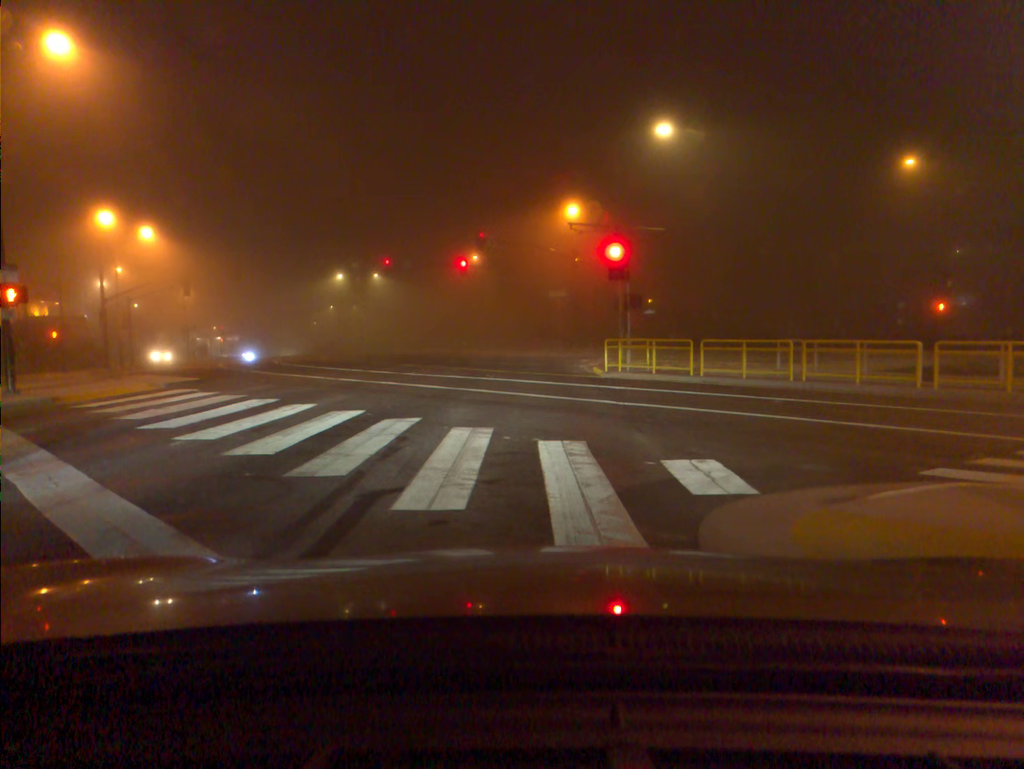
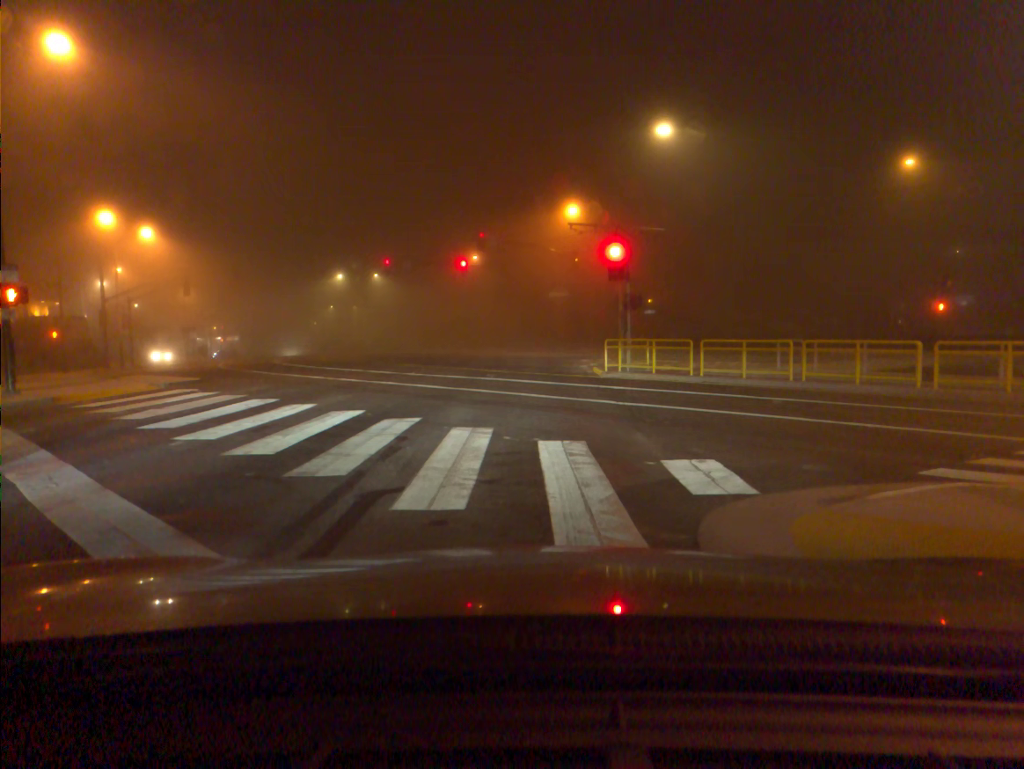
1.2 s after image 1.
(0.0, 0.0) m; 0°
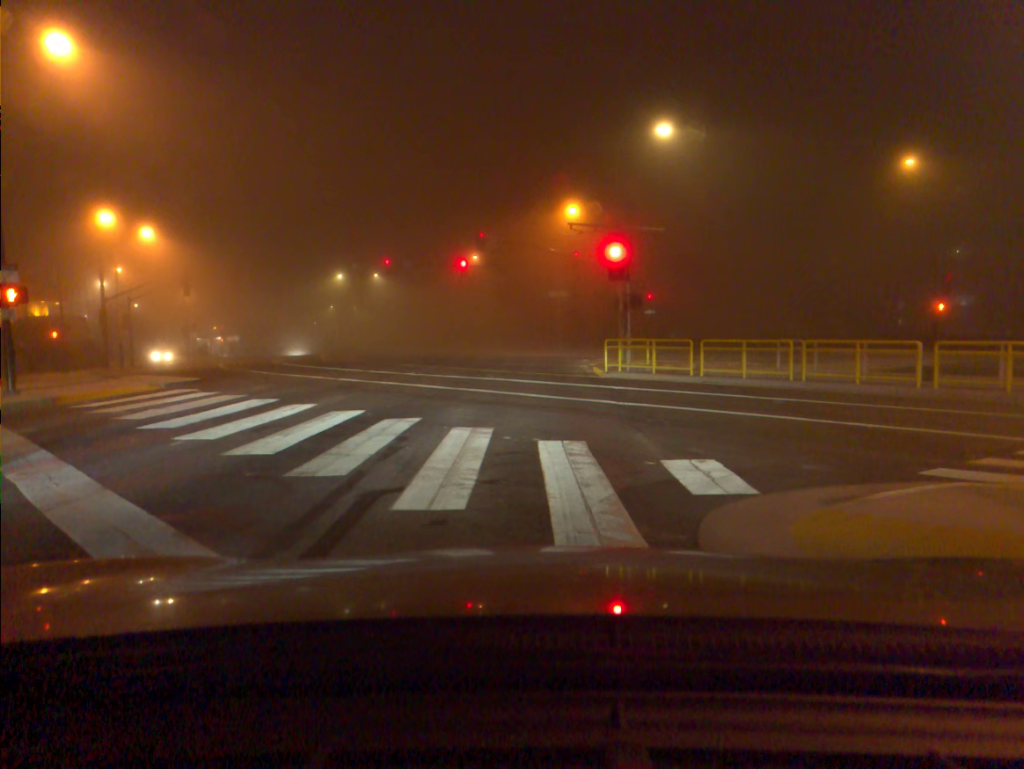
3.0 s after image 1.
(0.0, 0.0) m; 0°
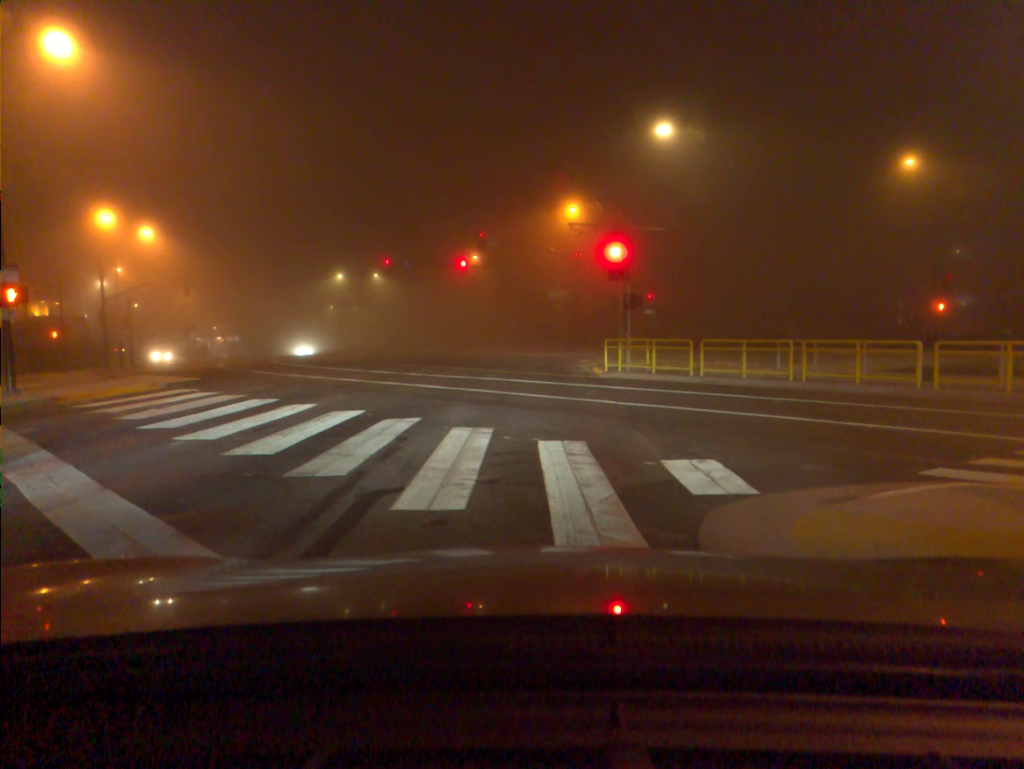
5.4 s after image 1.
(0.0, 0.0) m; 0°
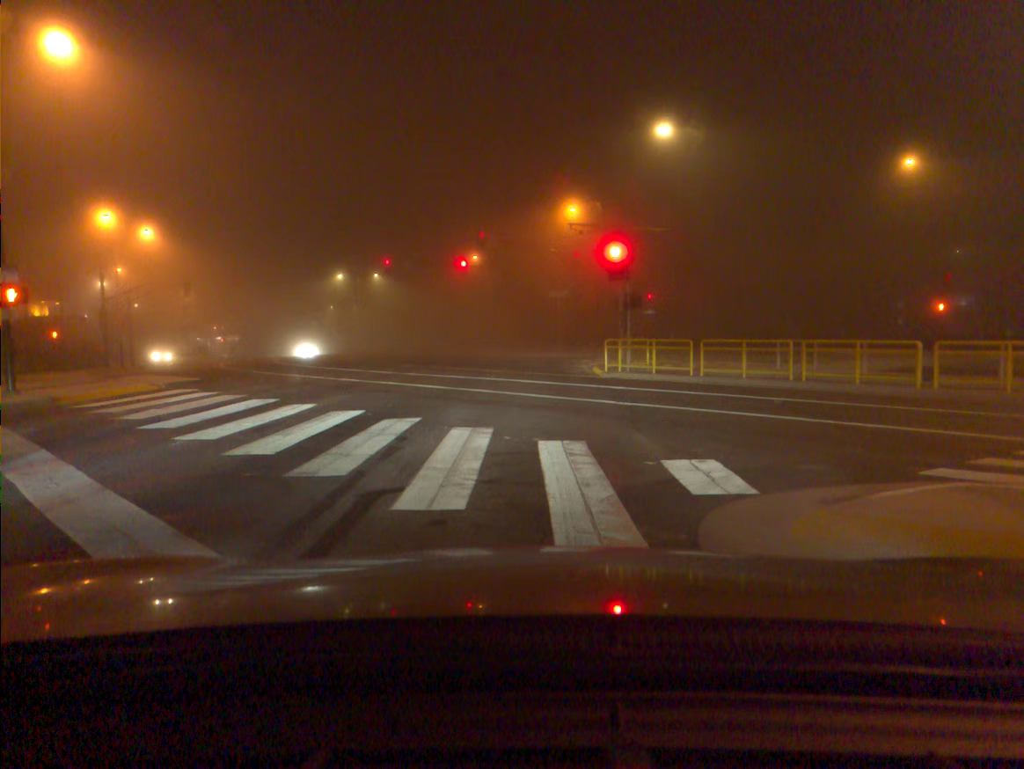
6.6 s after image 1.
(0.0, 0.0) m; 0°
